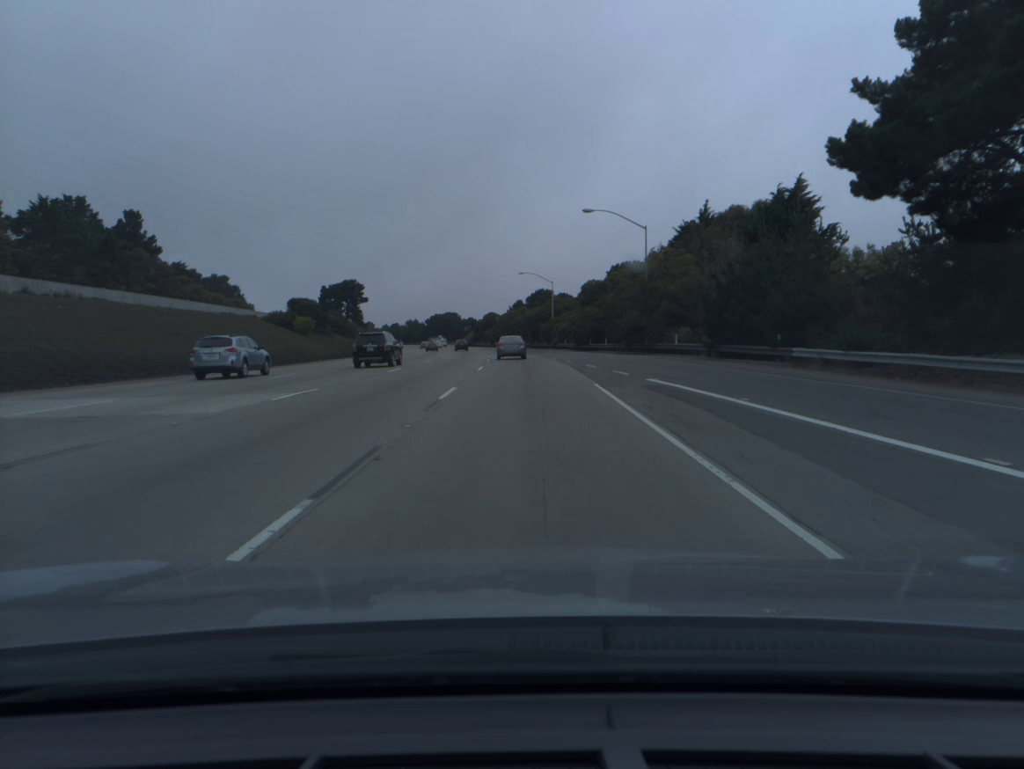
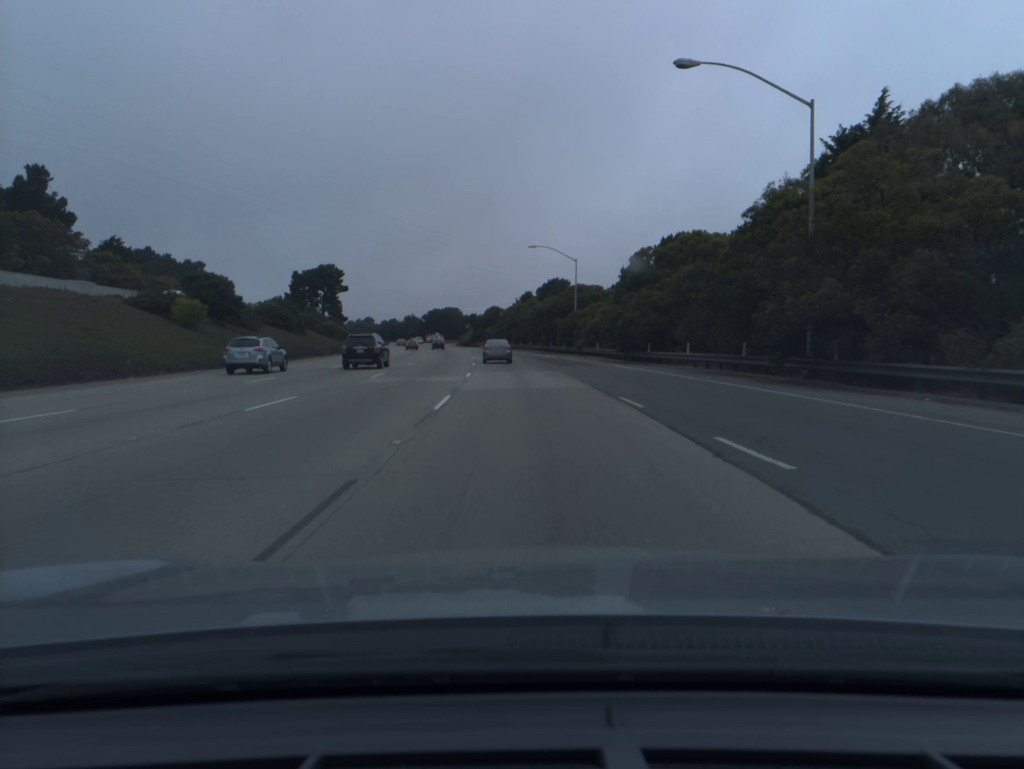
(-0.1, +31.1) m; 0°
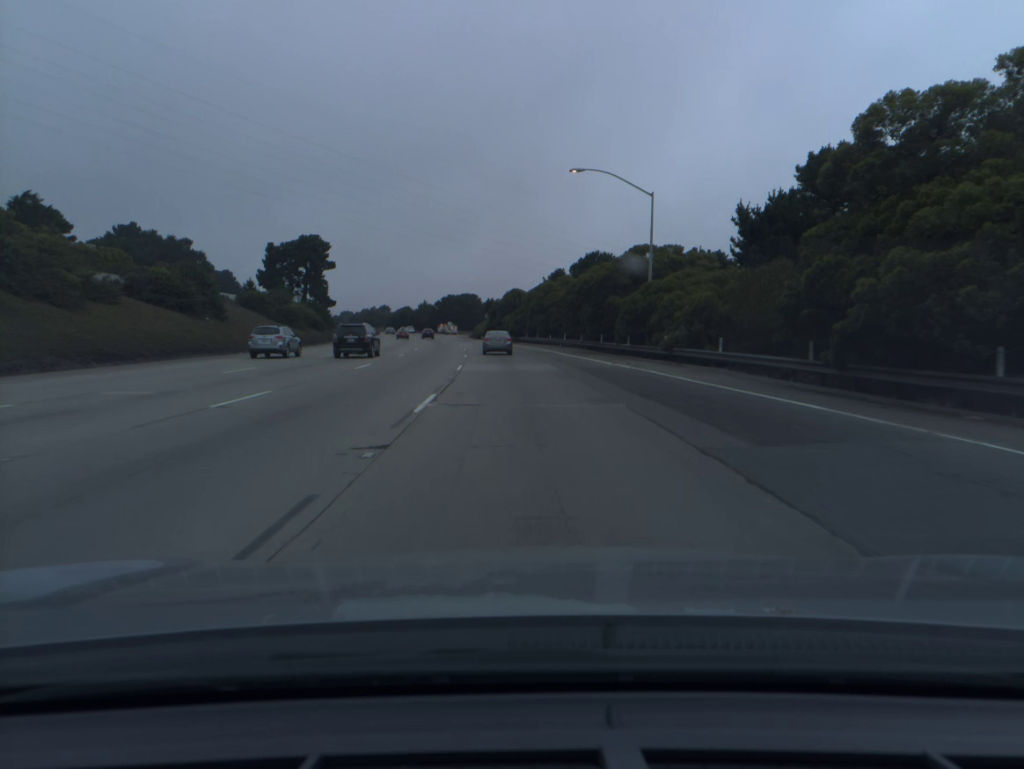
(-0.4, +30.9) m; -2°
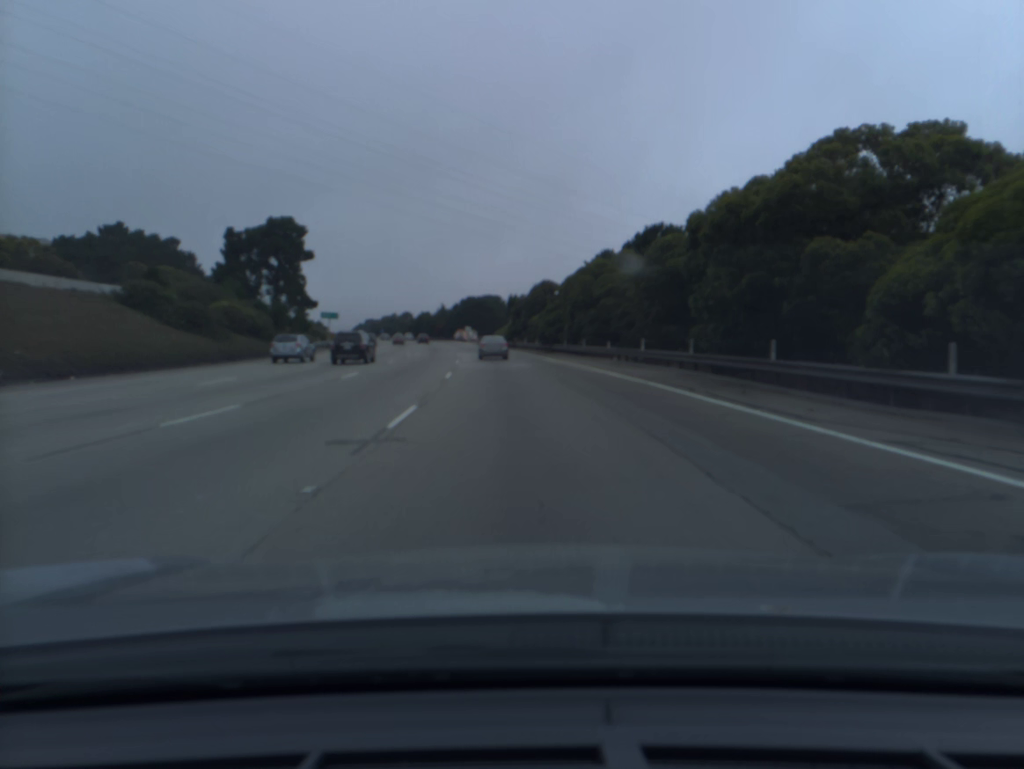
(-0.5, +31.0) m; -2°
